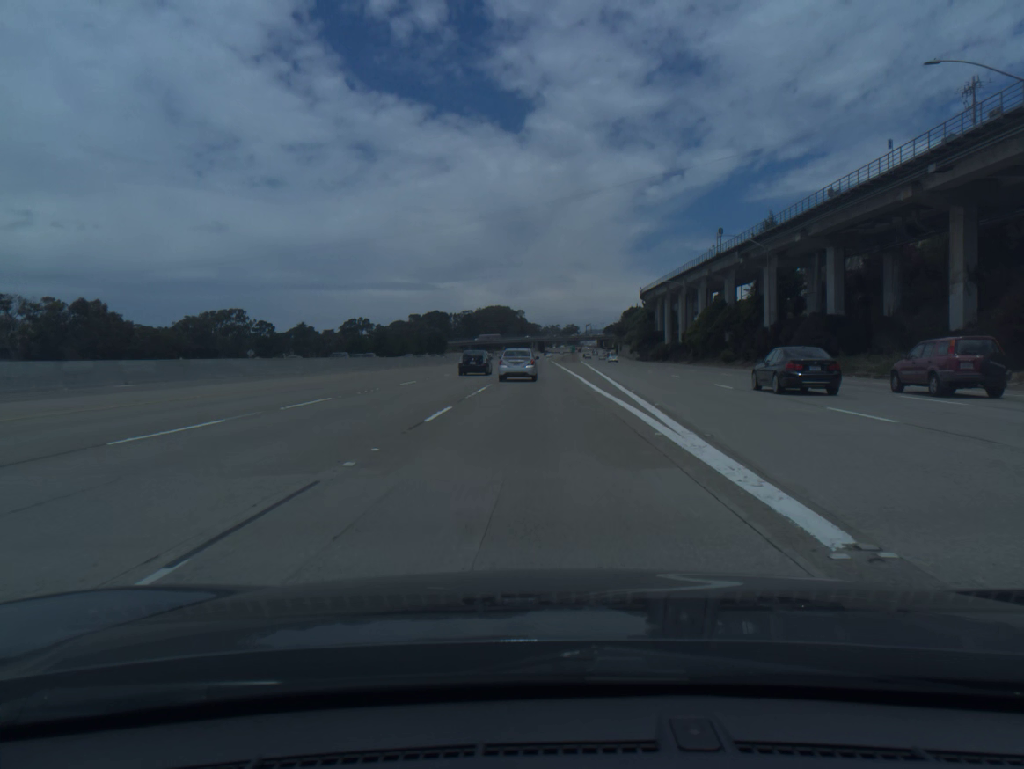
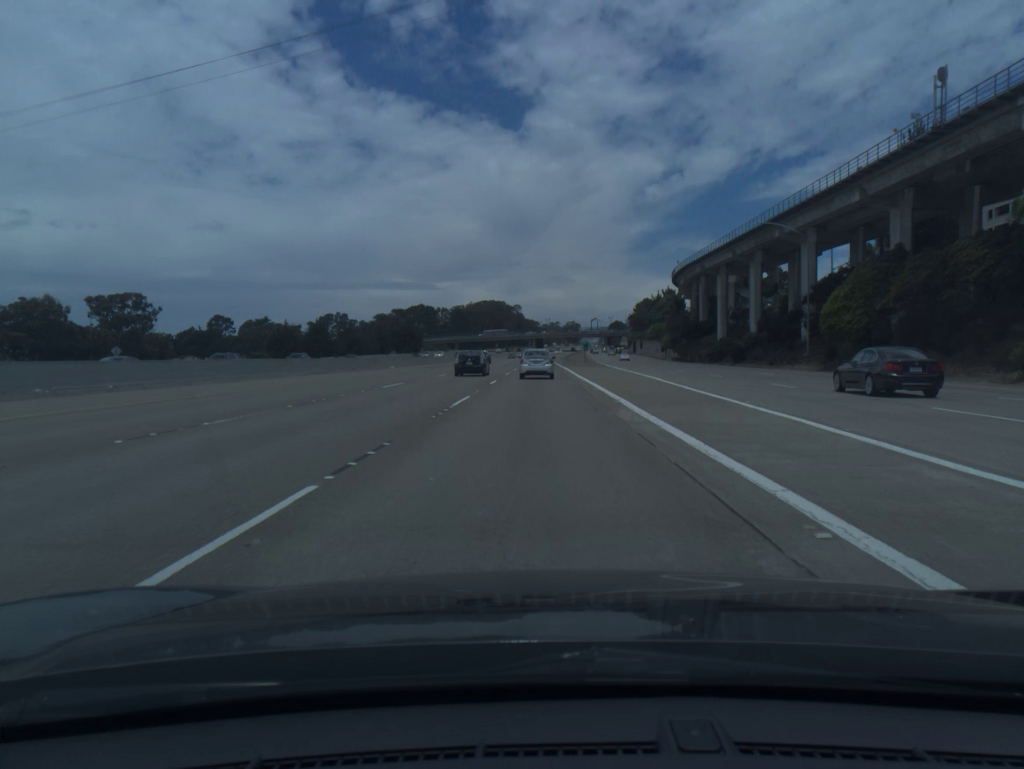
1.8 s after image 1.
(+0.1, +57.5) m; 0°
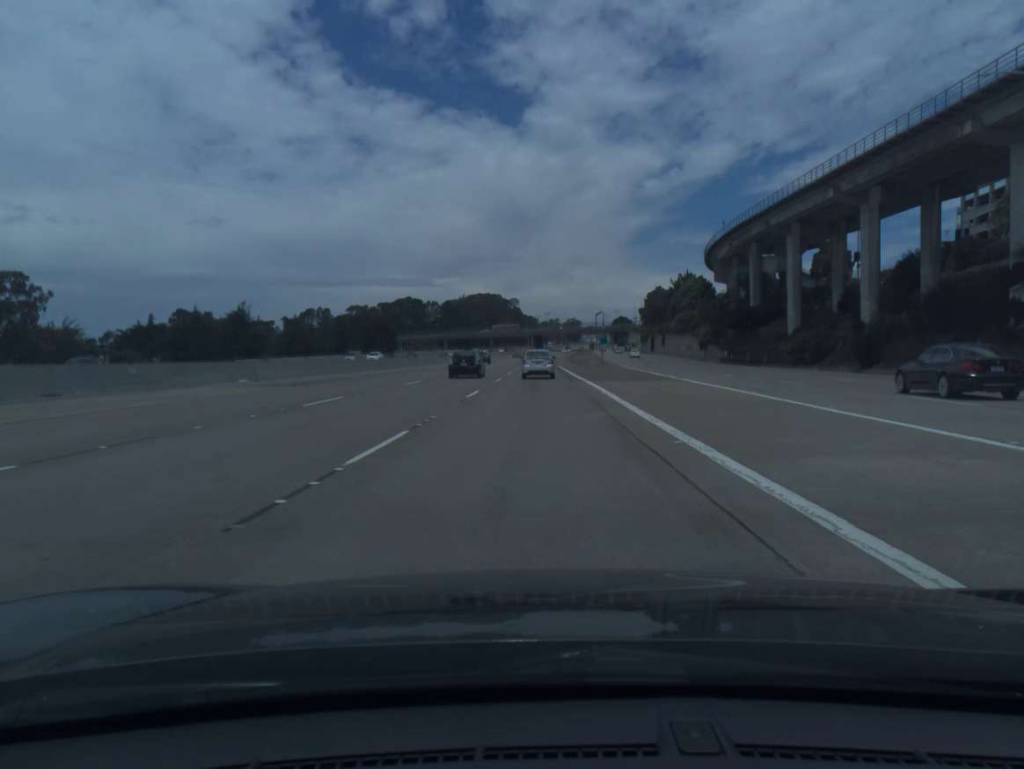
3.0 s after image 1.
(+0.1, +38.4) m; 0°
